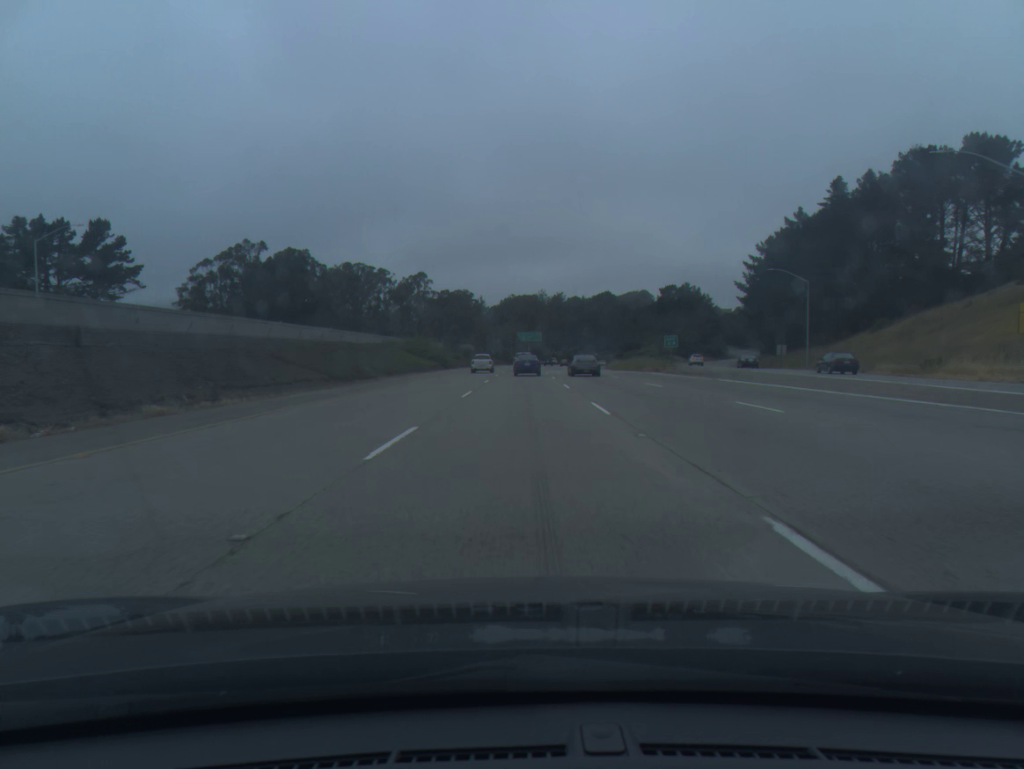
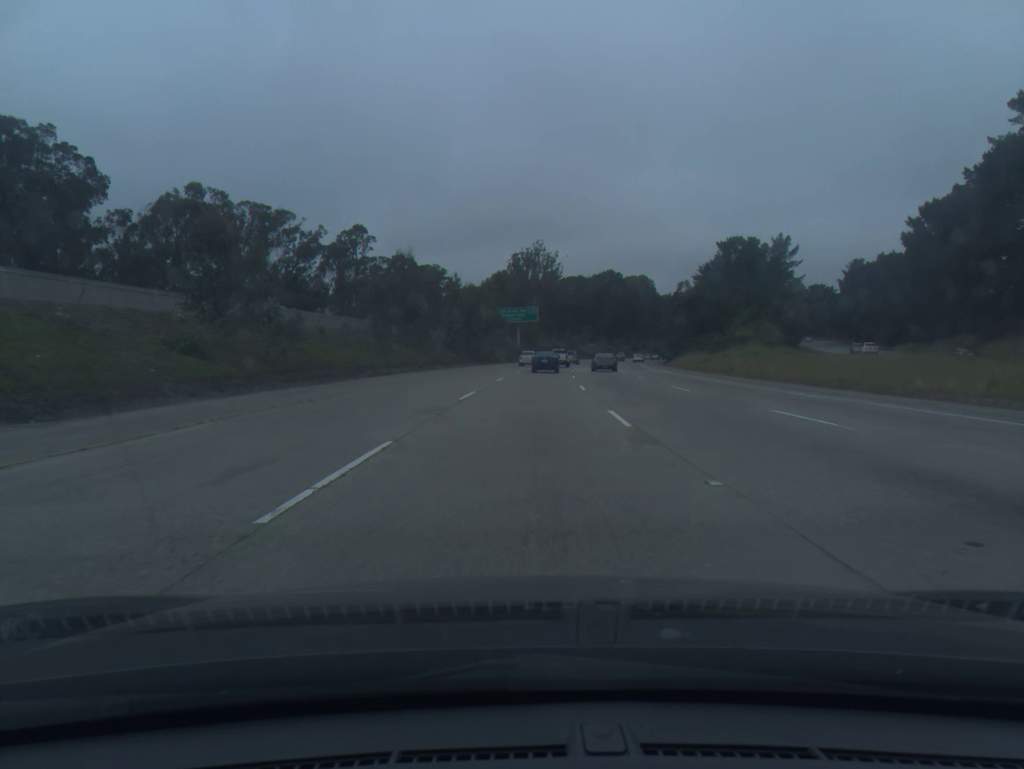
(+0.5, +90.6) m; +1°
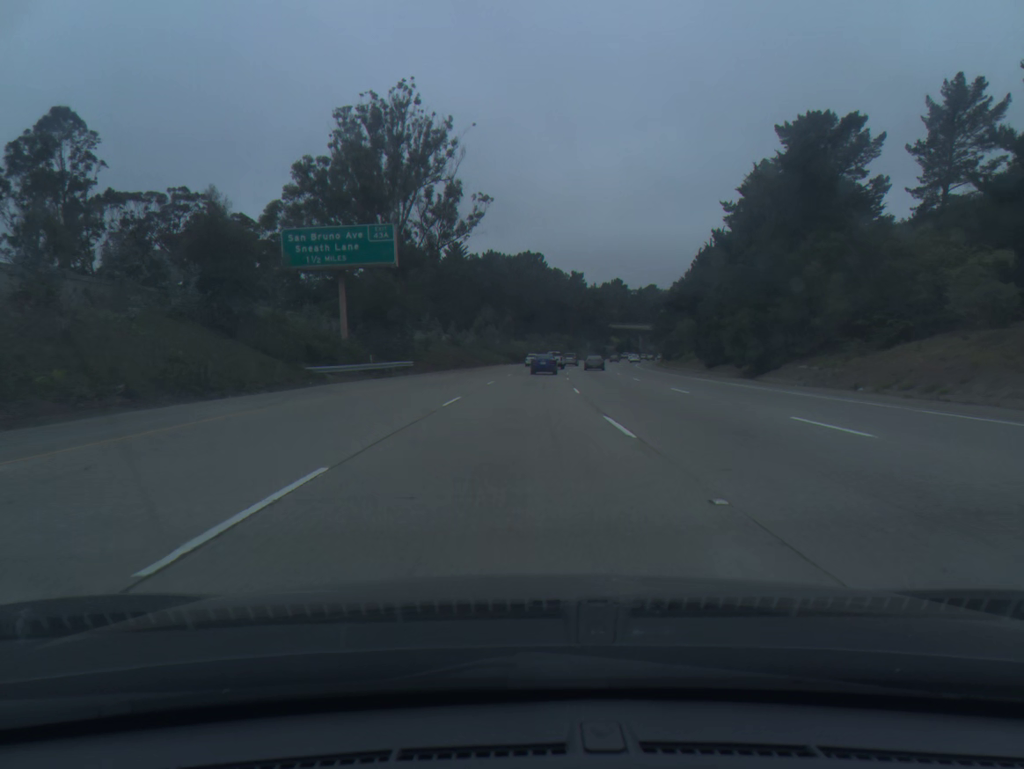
(+5.3, +89.4) m; +7°
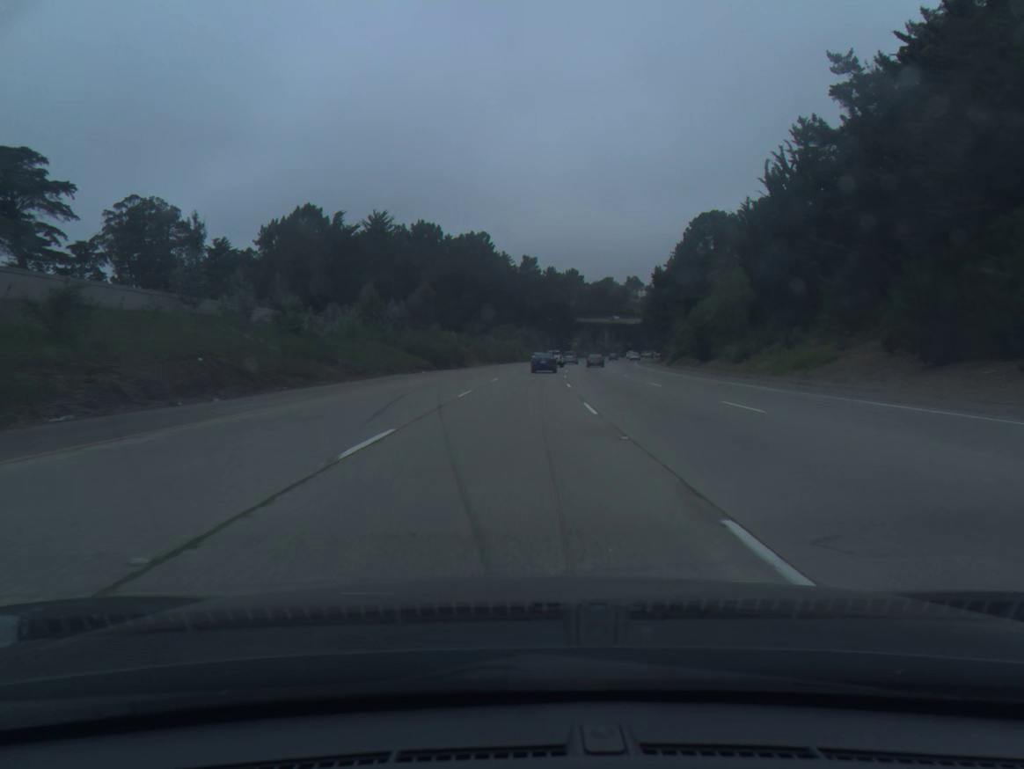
(+1.7, +53.8) m; +4°
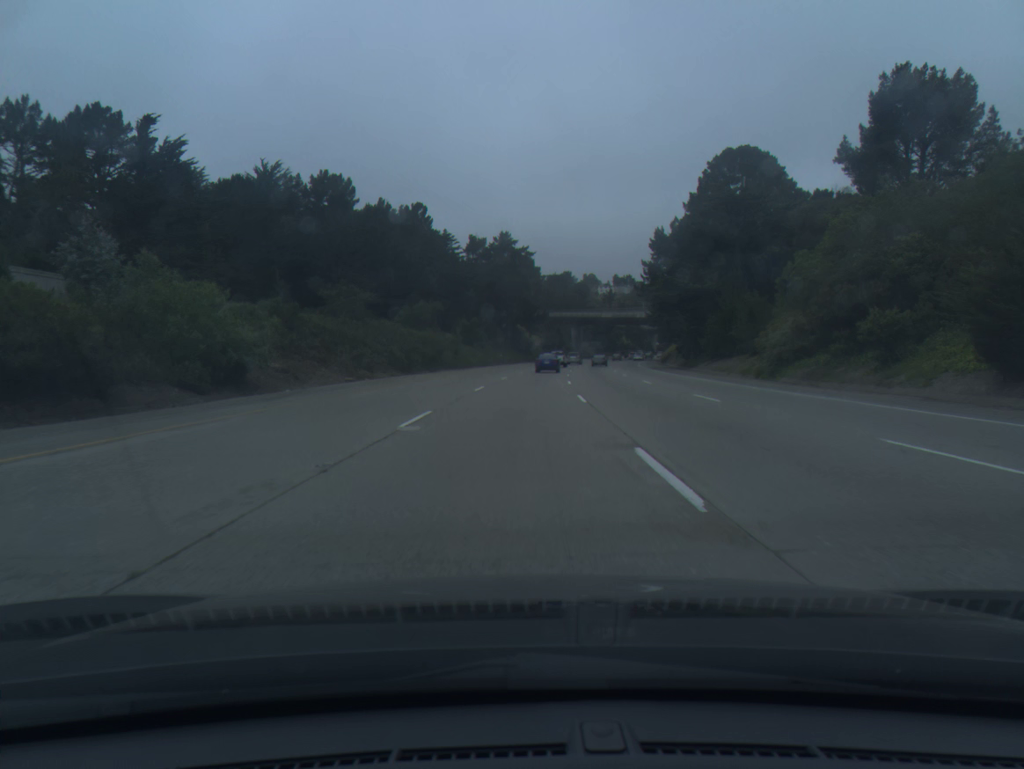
(+1.7, +53.9) m; +3°
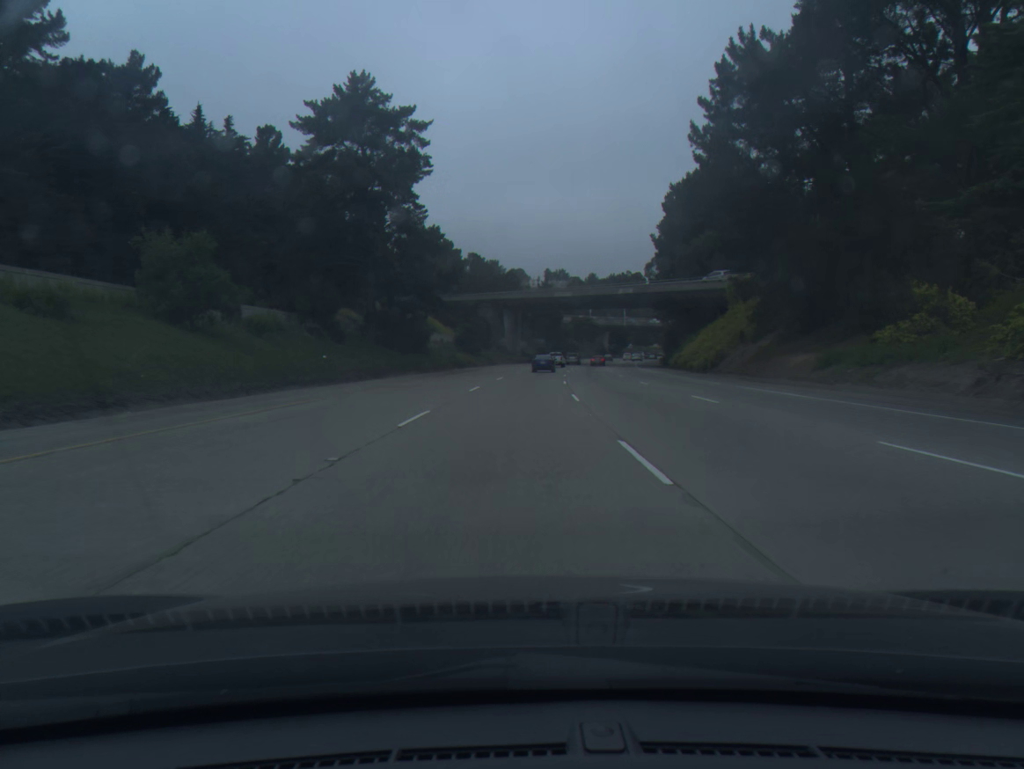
(+3.4, +72.3) m; +5°
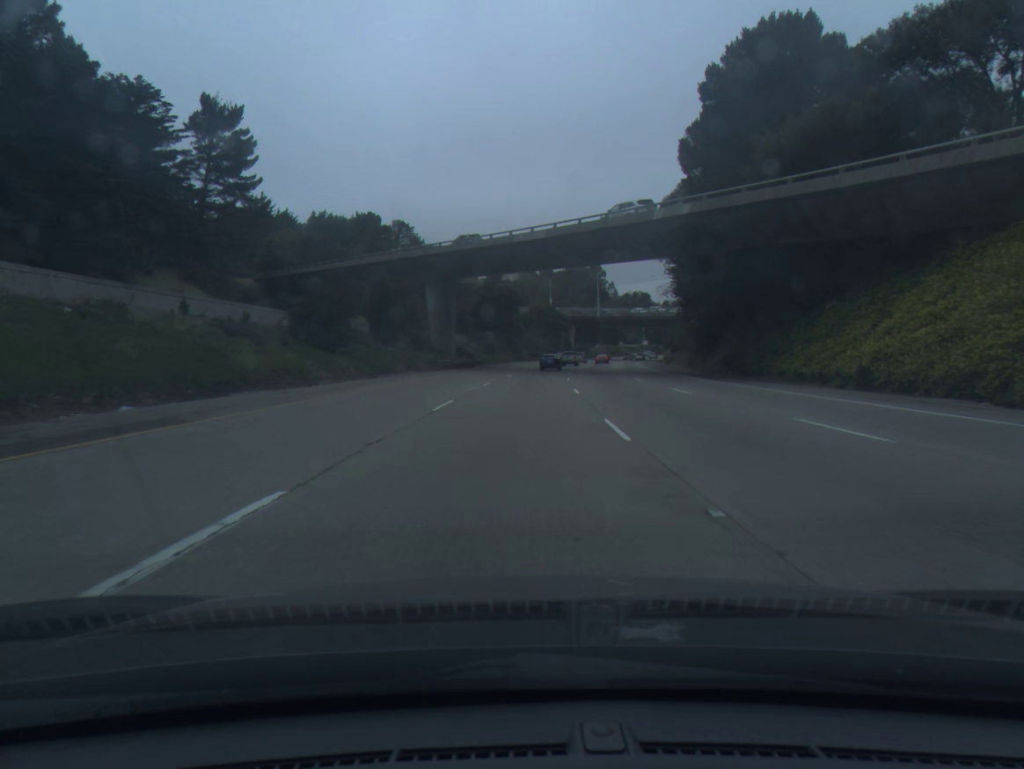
(+1.7, +54.6) m; +4°
